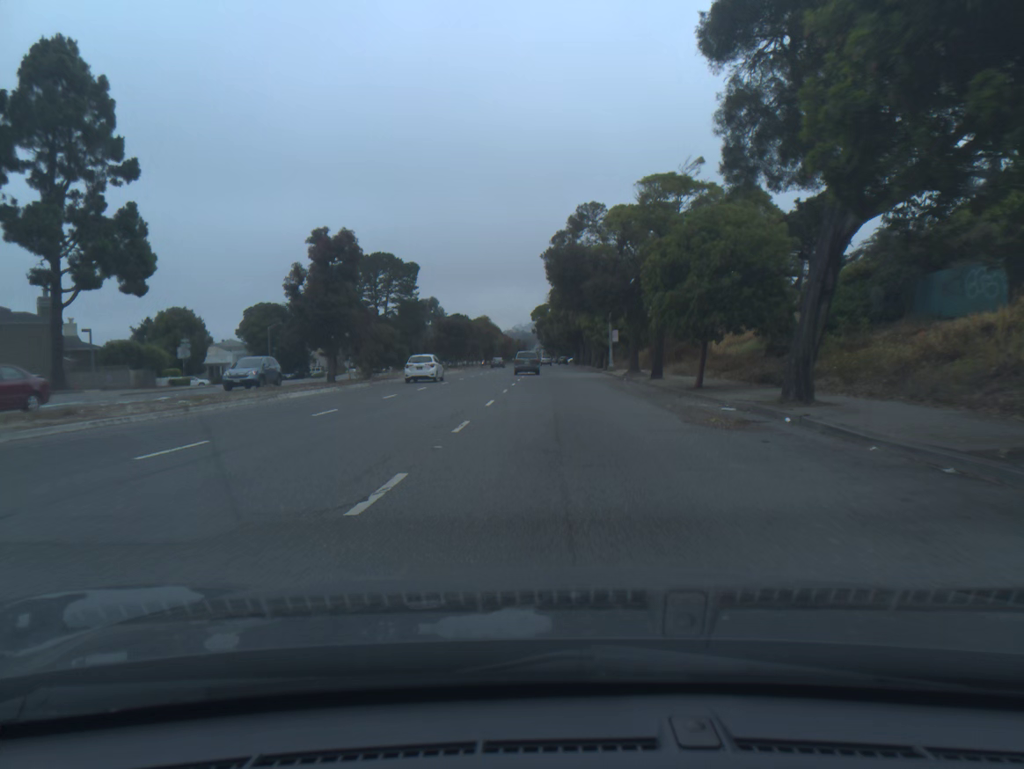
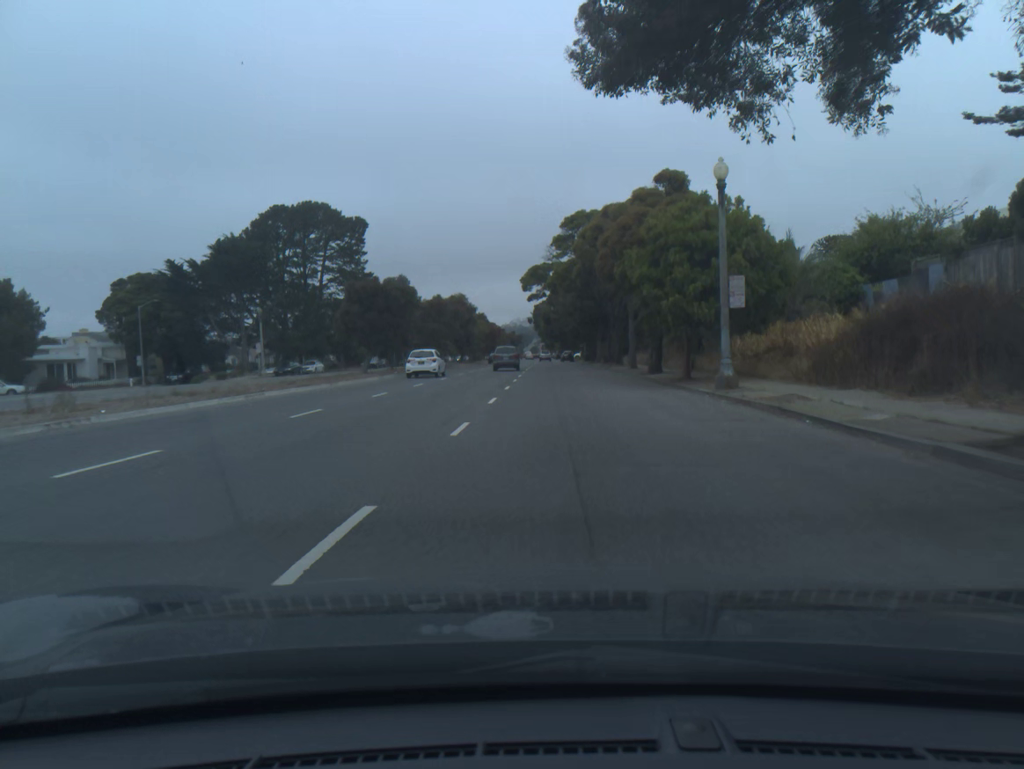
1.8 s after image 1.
(+0.1, +38.2) m; 0°
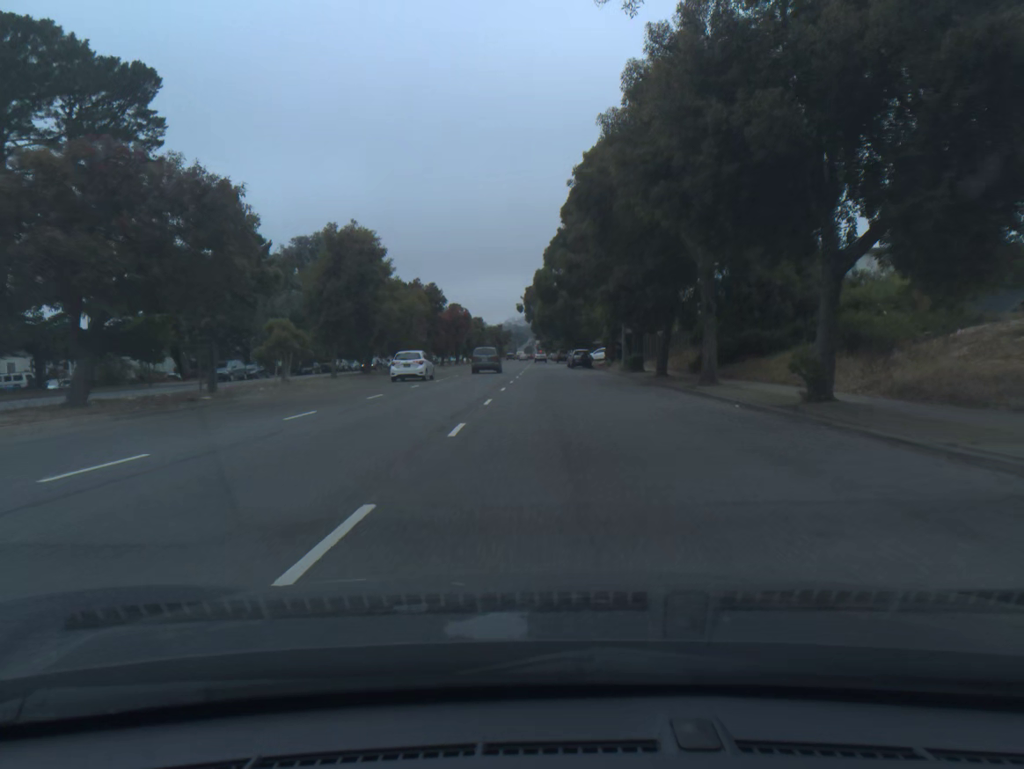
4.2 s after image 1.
(0.0, +51.9) m; 0°
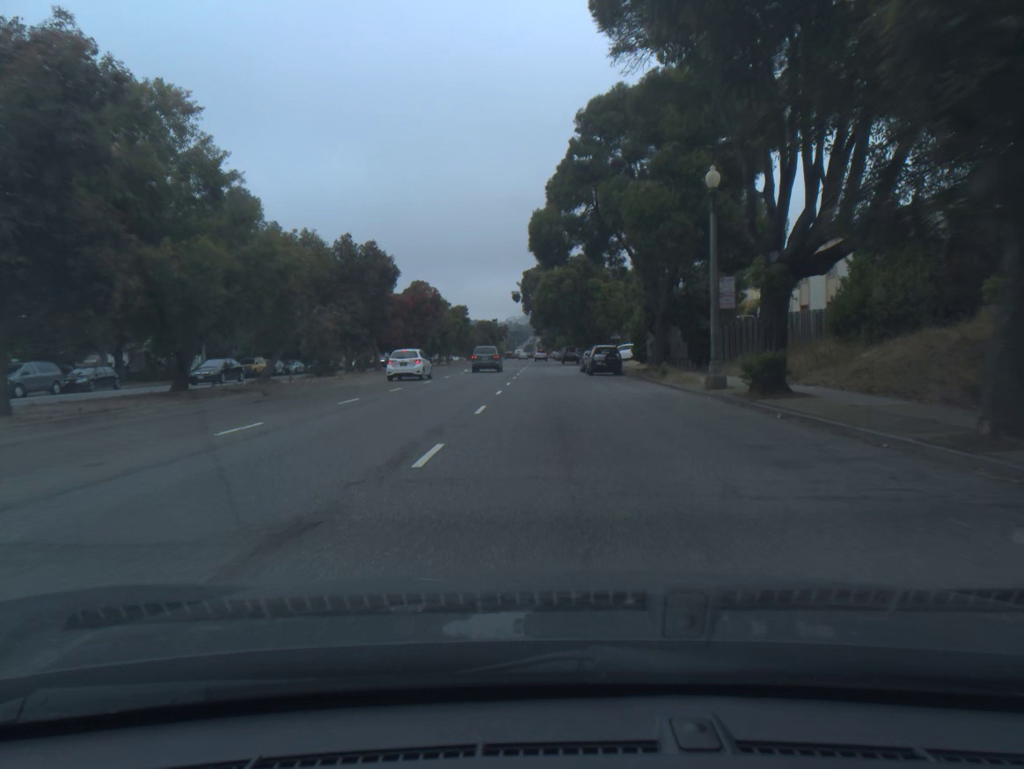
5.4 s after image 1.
(0.0, +25.5) m; 0°
